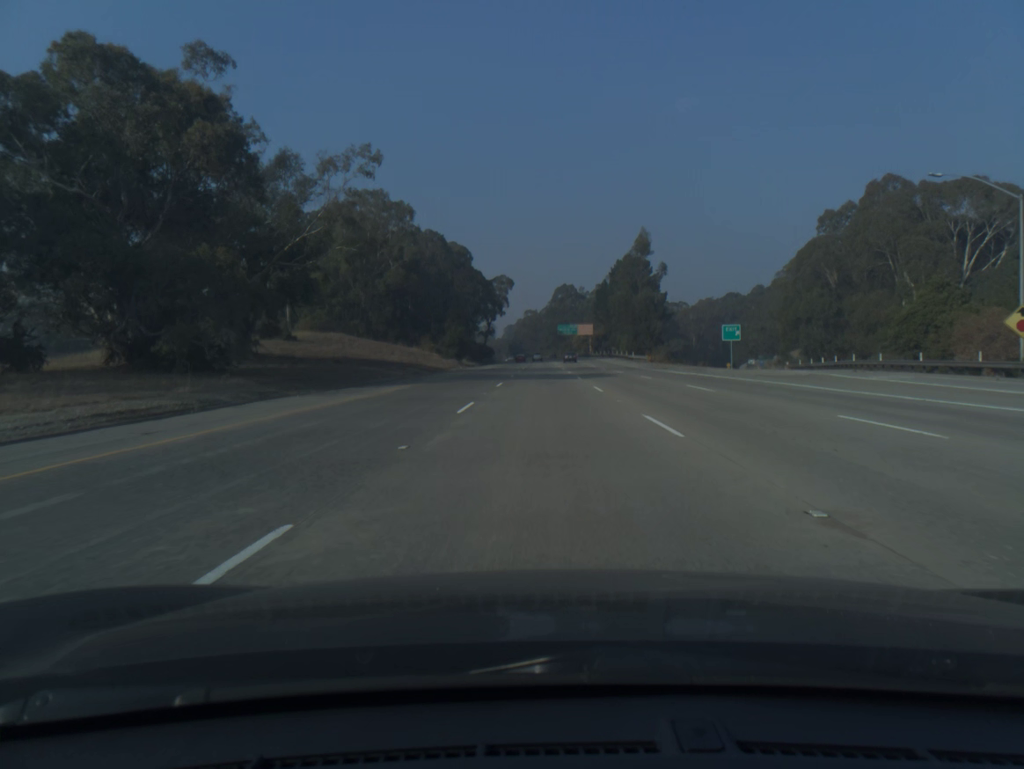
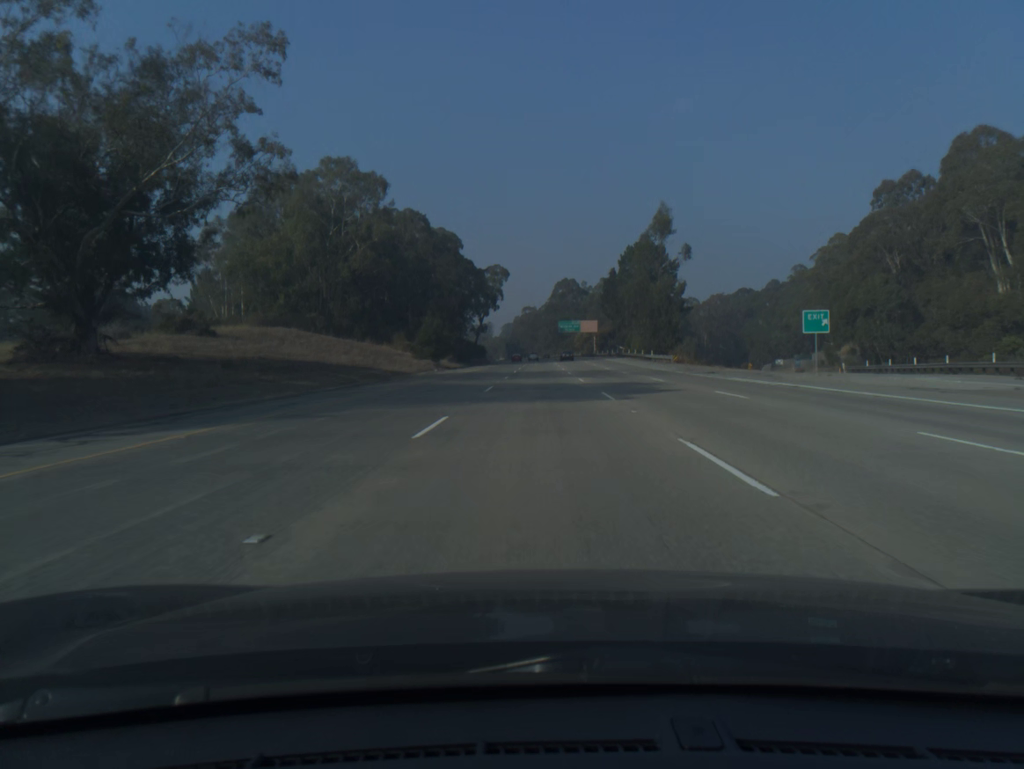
(0.0, +19.5) m; 0°
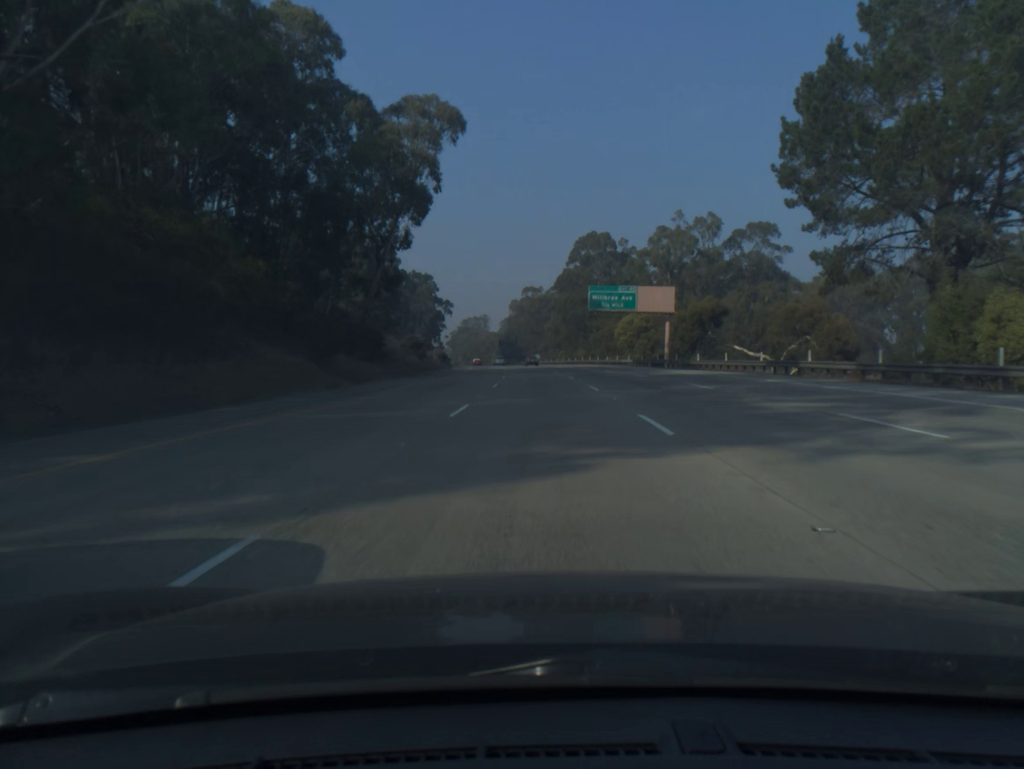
(-0.3, +97.8) m; -1°
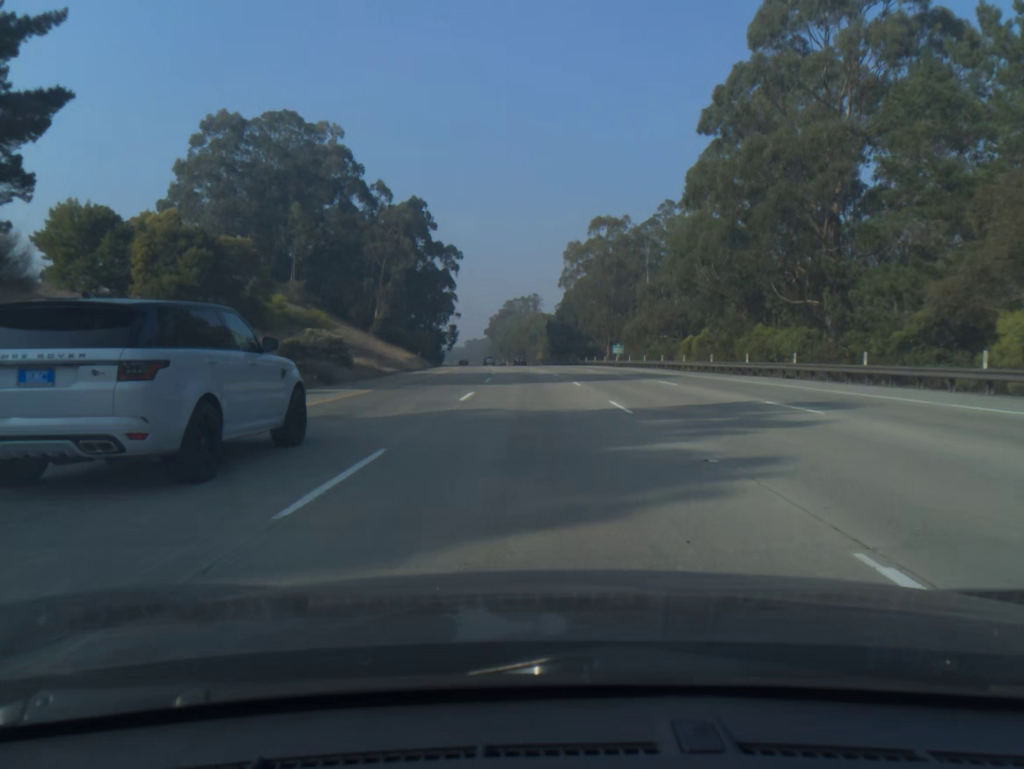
(-3.0, +98.1) m; -4°
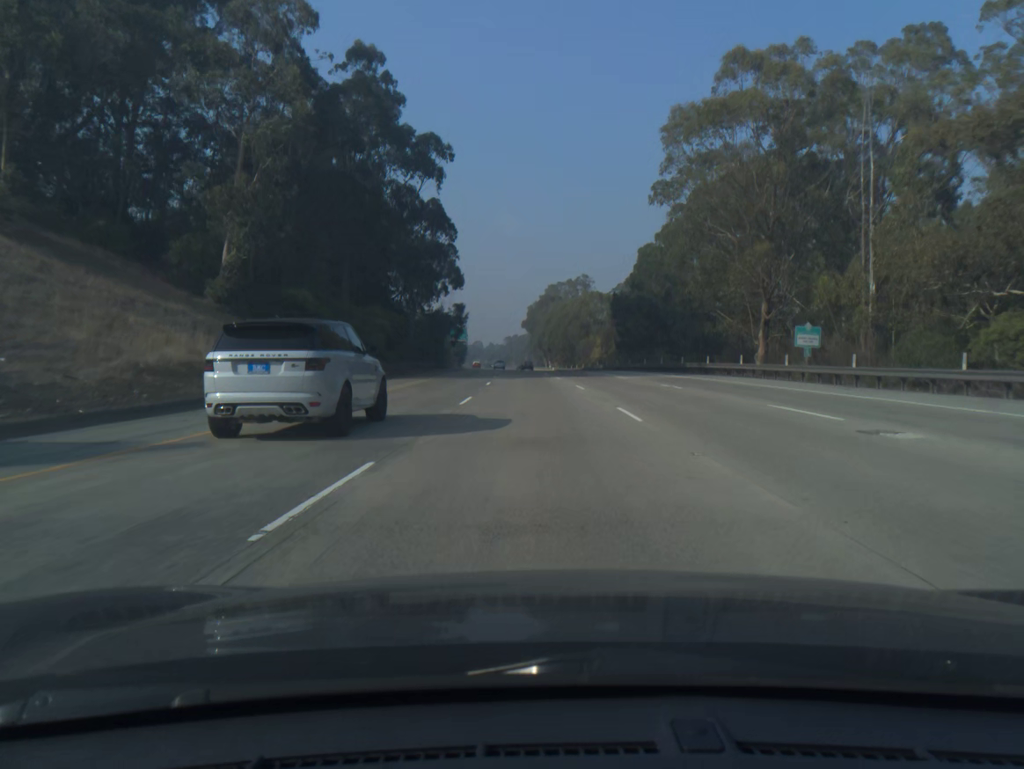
(-1.8, +59.0) m; -3°
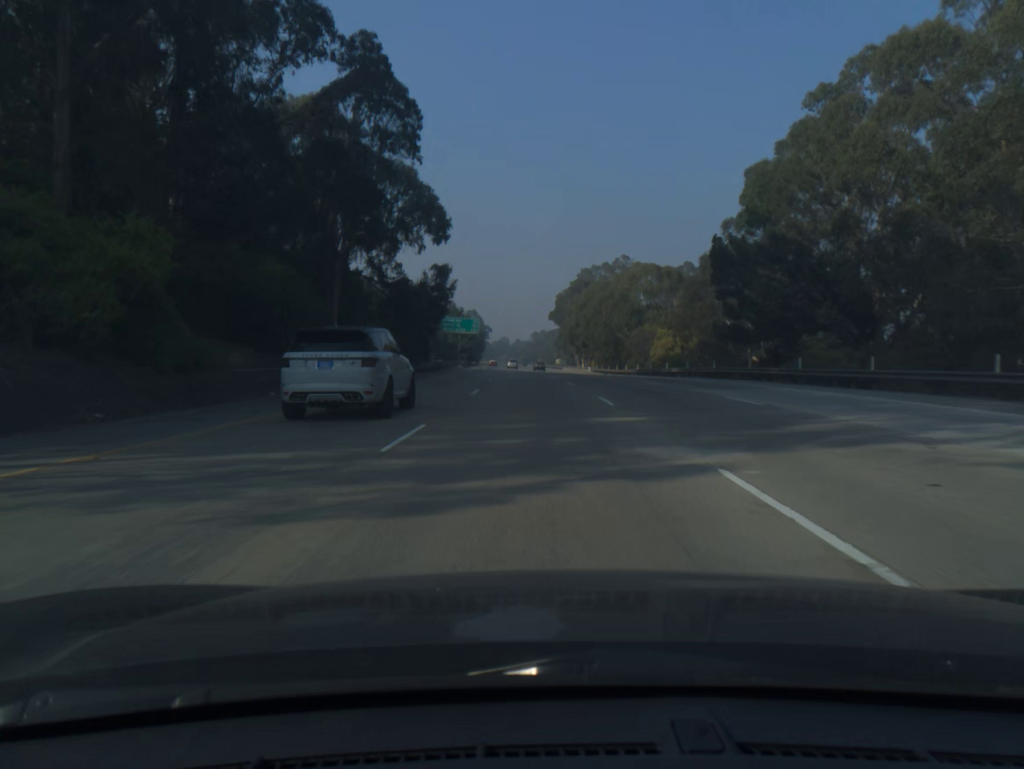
(-0.7, +39.4) m; -2°
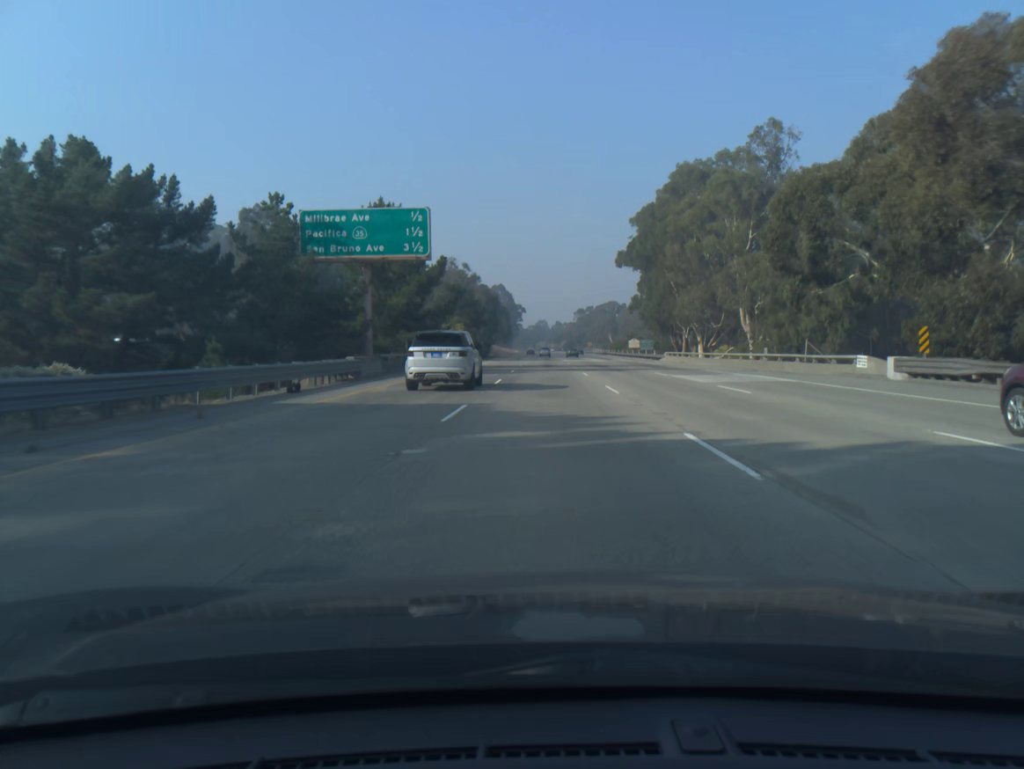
(-3.6, +98.8) m; -3°
